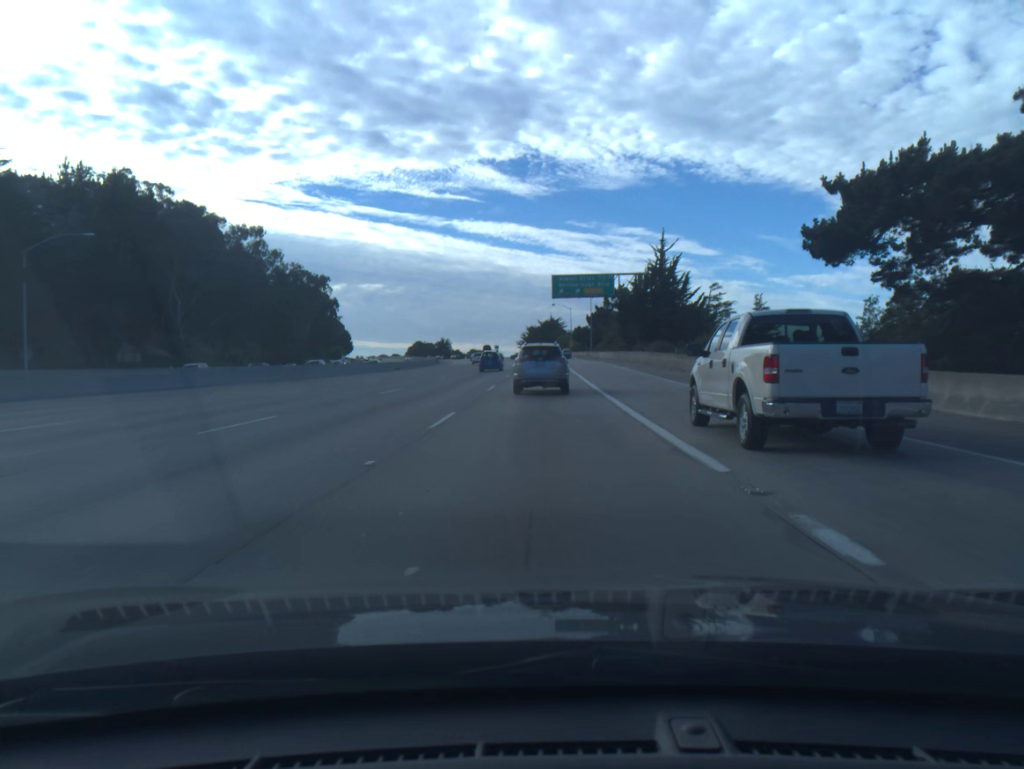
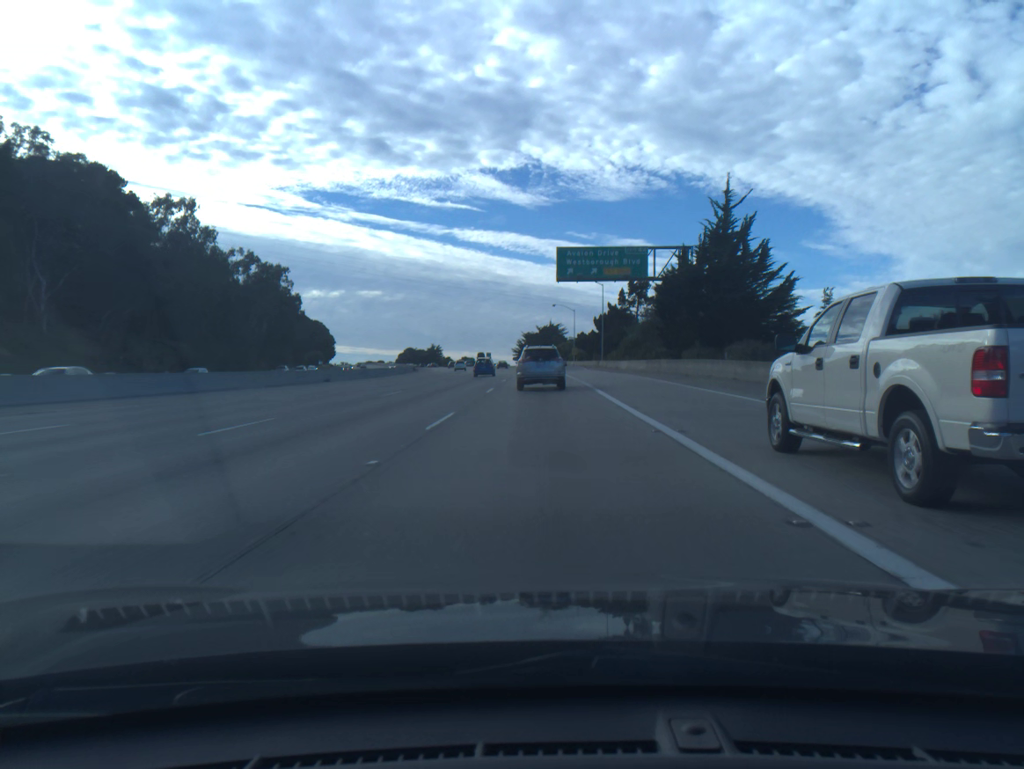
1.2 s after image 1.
(-0.1, +29.5) m; 0°
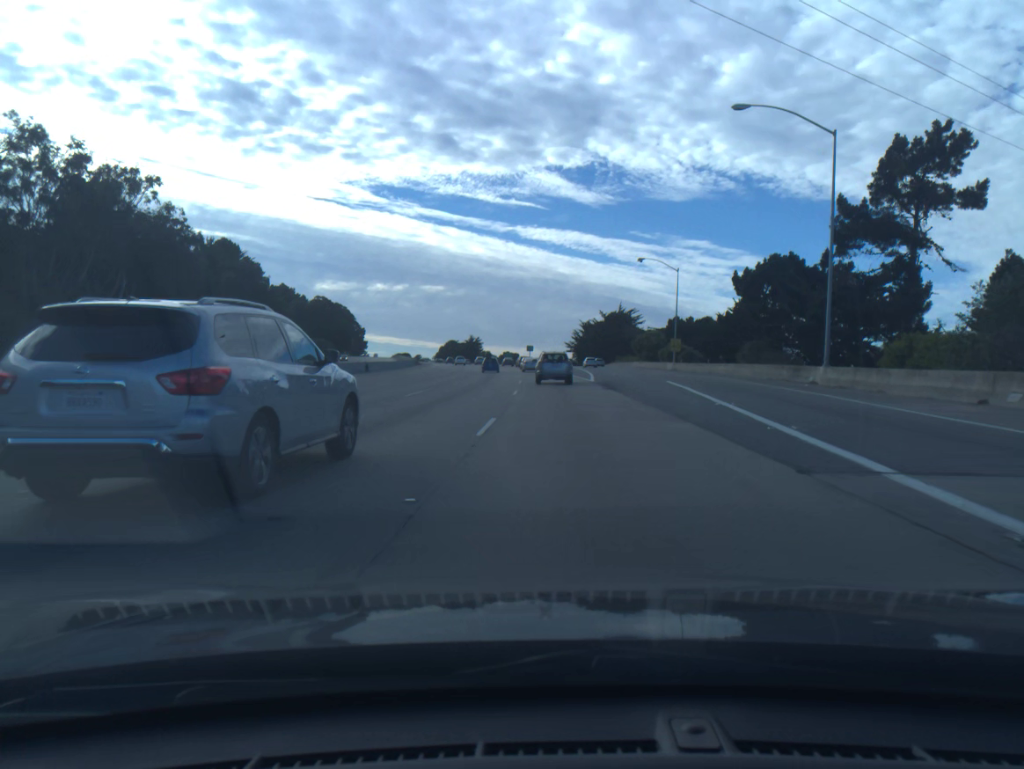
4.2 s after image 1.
(-1.5, +74.2) m; -4°
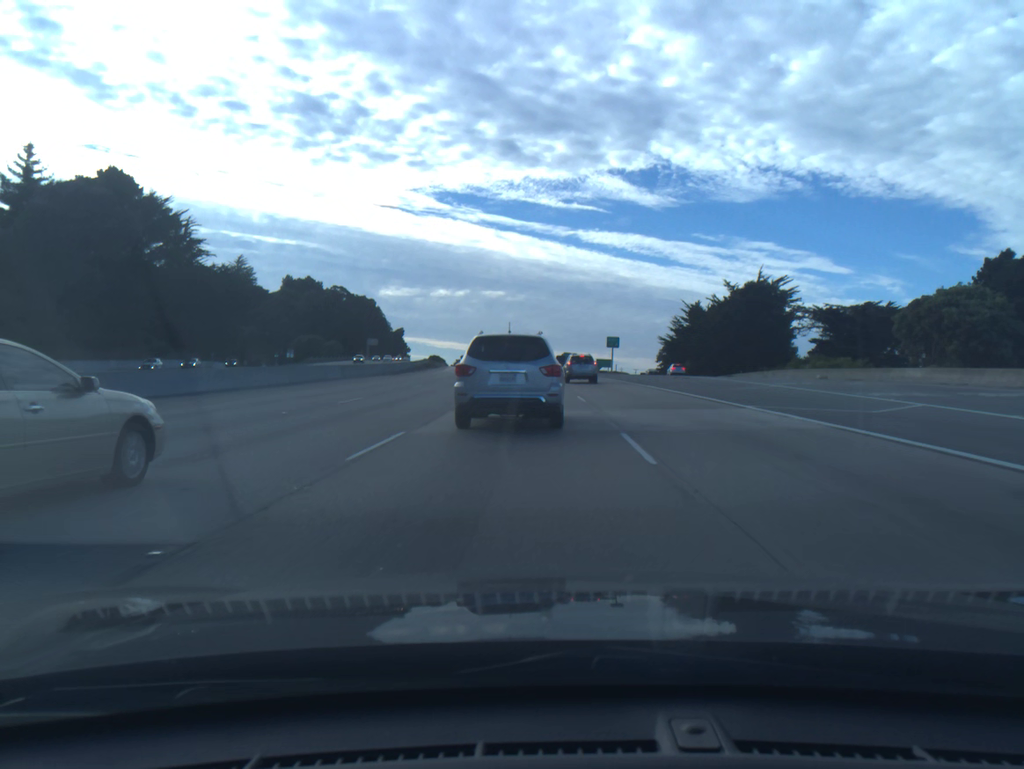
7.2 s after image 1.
(-3.5, +75.9) m; -4°
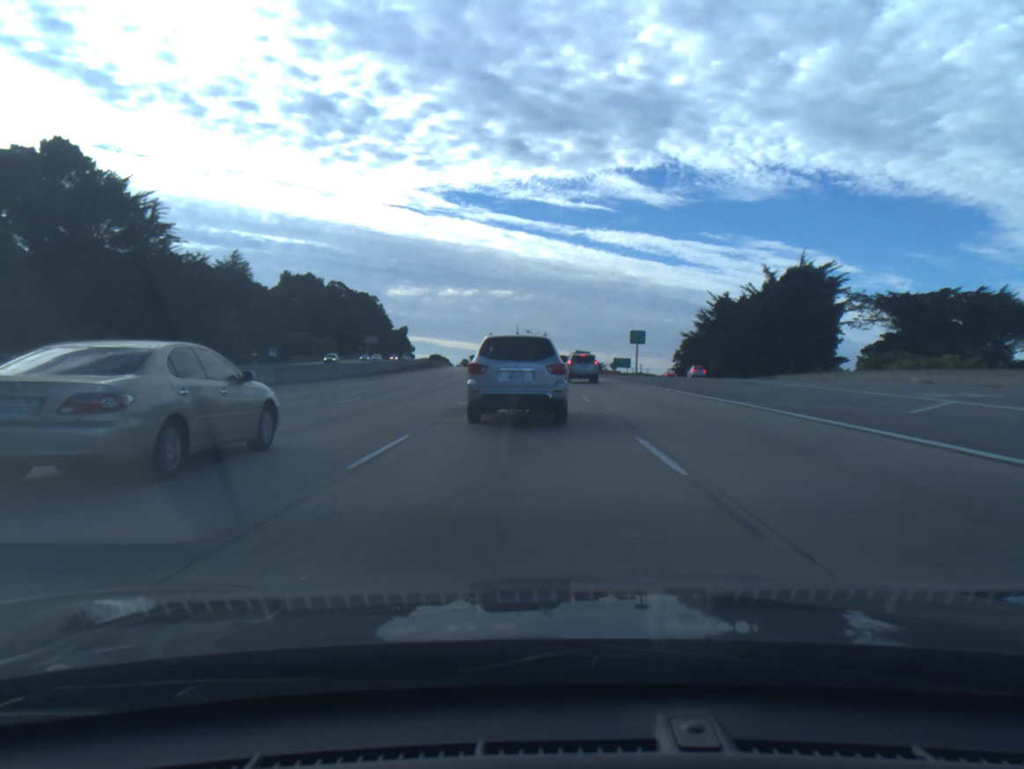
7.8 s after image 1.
(-0.1, +15.4) m; -1°
